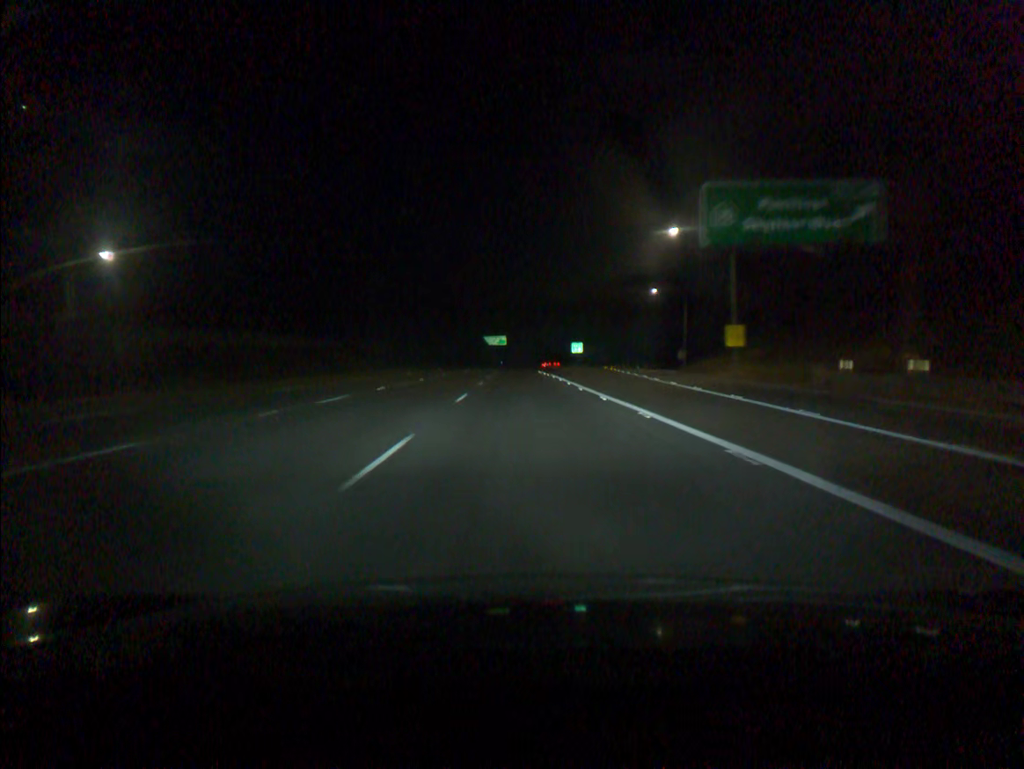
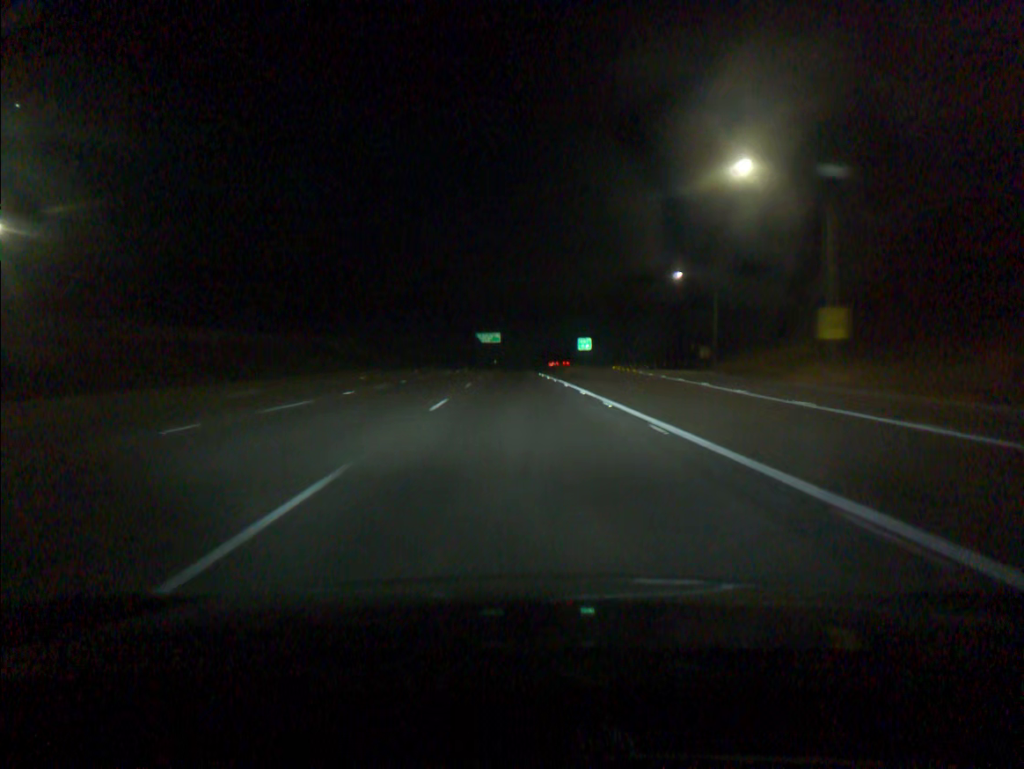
(+0.1, +18.4) m; 0°
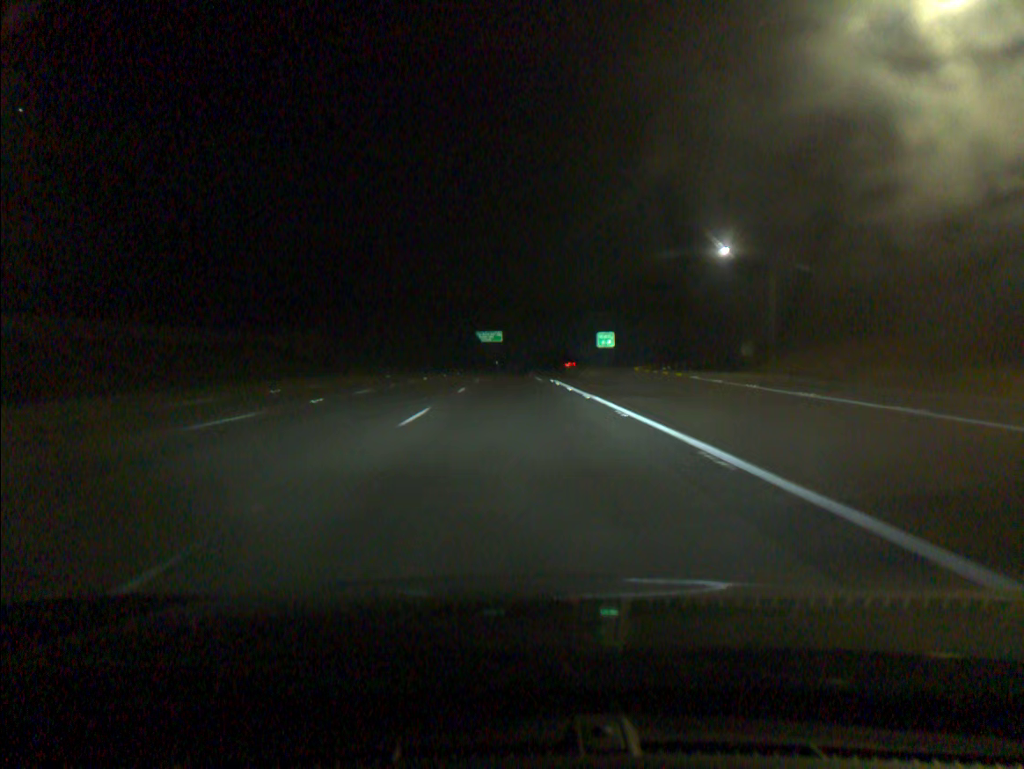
(0.0, +18.4) m; 0°
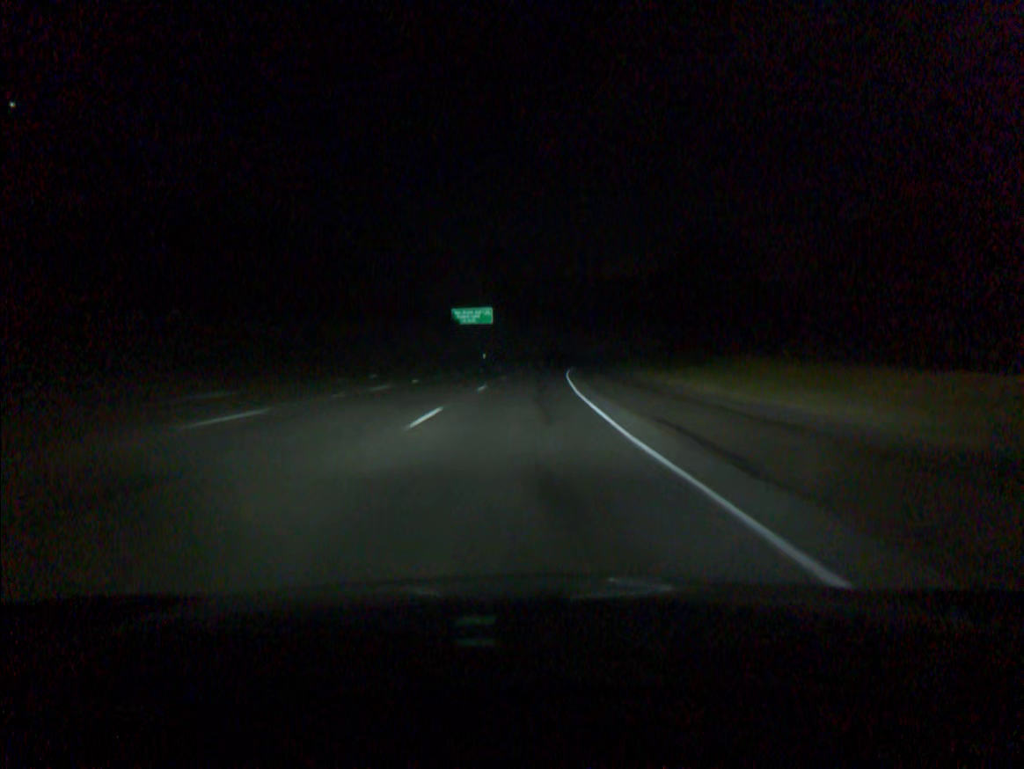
(-0.7, +73.6) m; 0°
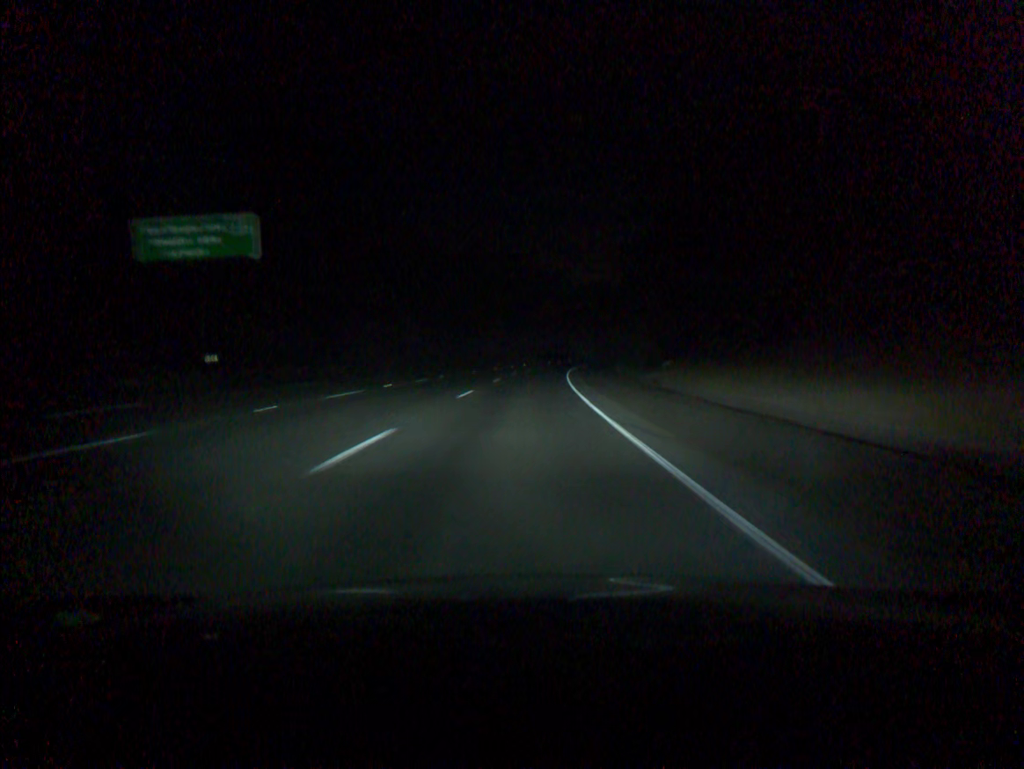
(+5.0, +92.0) m; +6°
